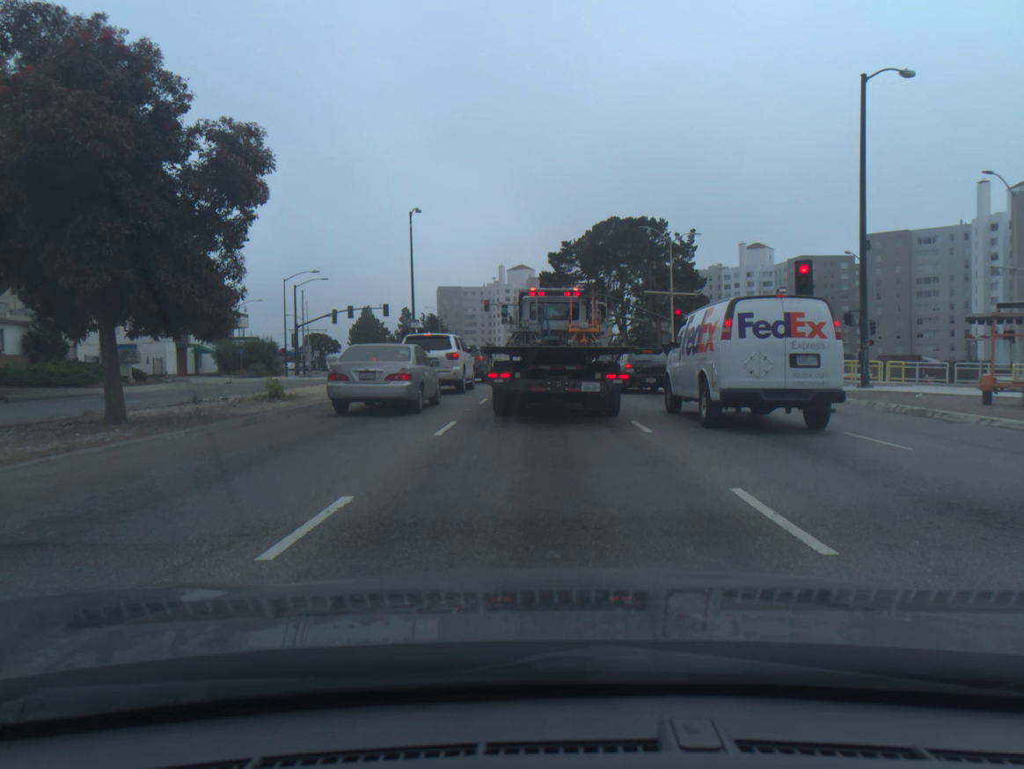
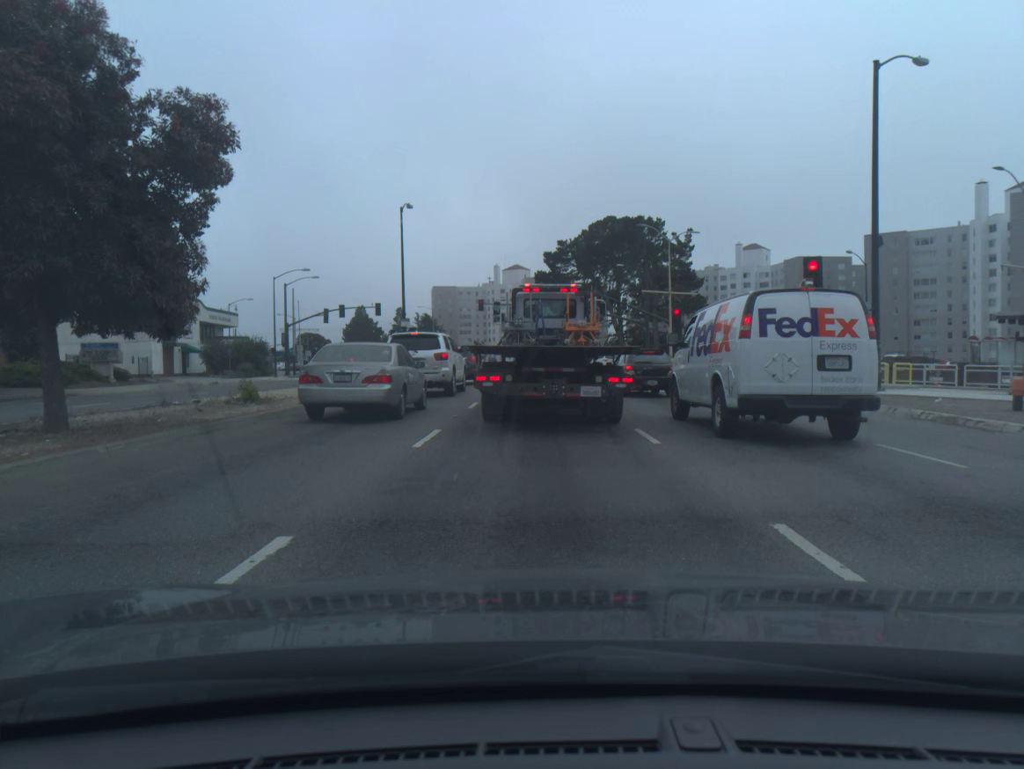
(0.0, +1.5) m; 0°
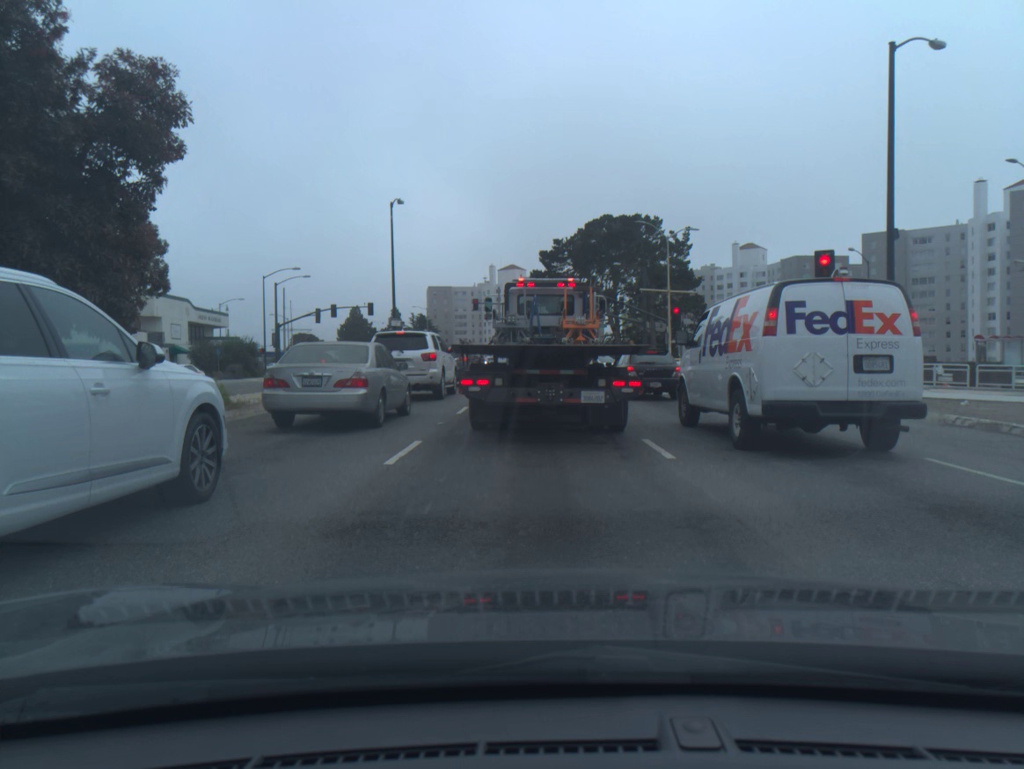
(0.0, +1.6) m; 0°
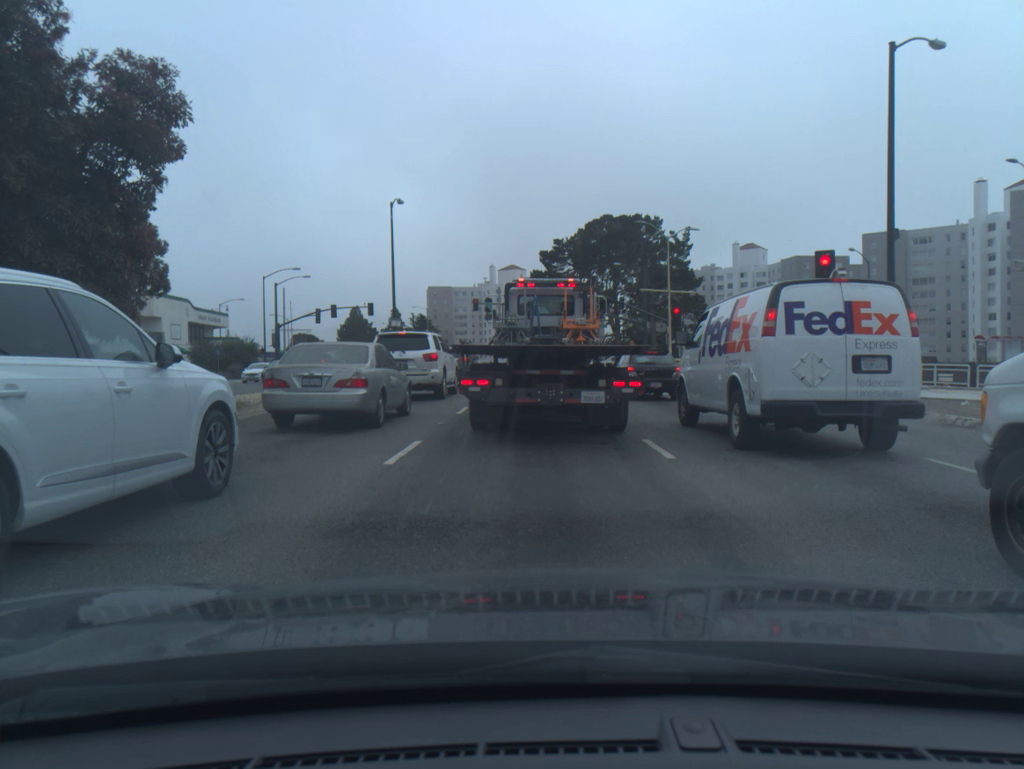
(0.0, 0.0) m; 0°
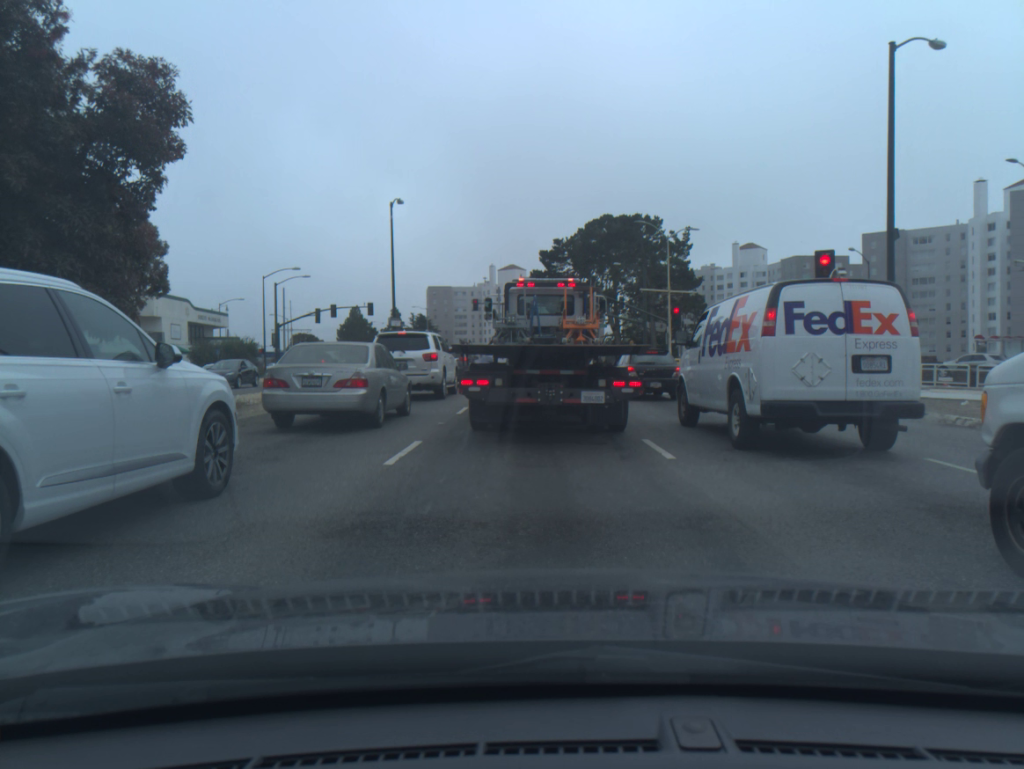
(0.0, 0.0) m; 0°
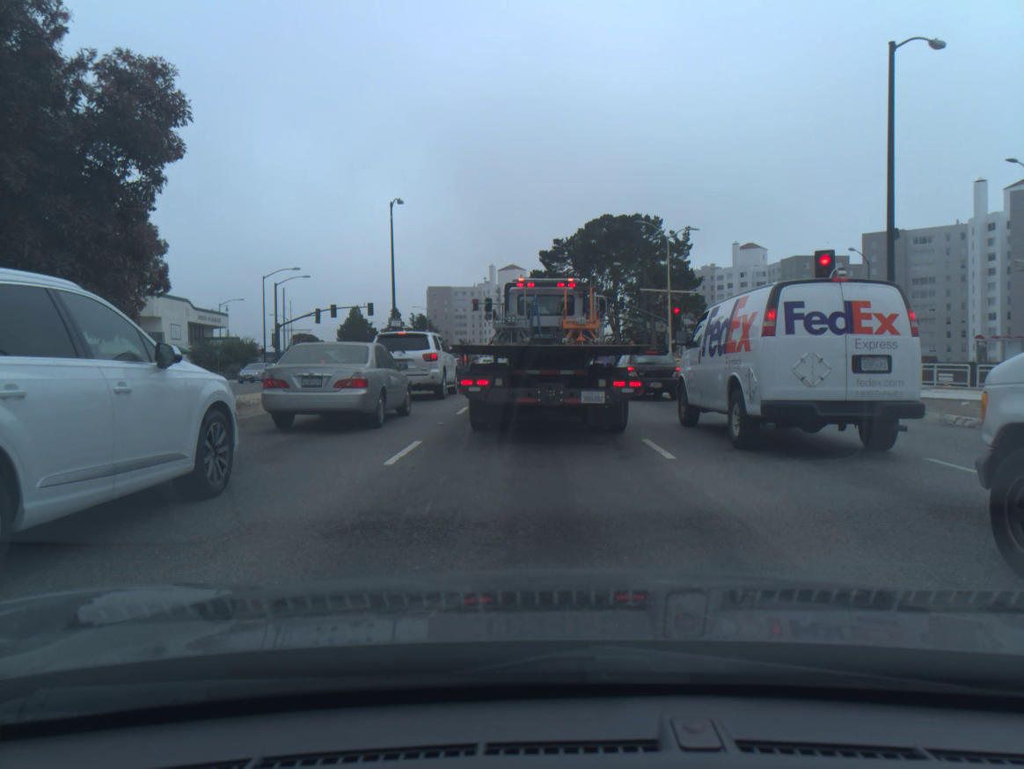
(0.0, 0.0) m; 0°
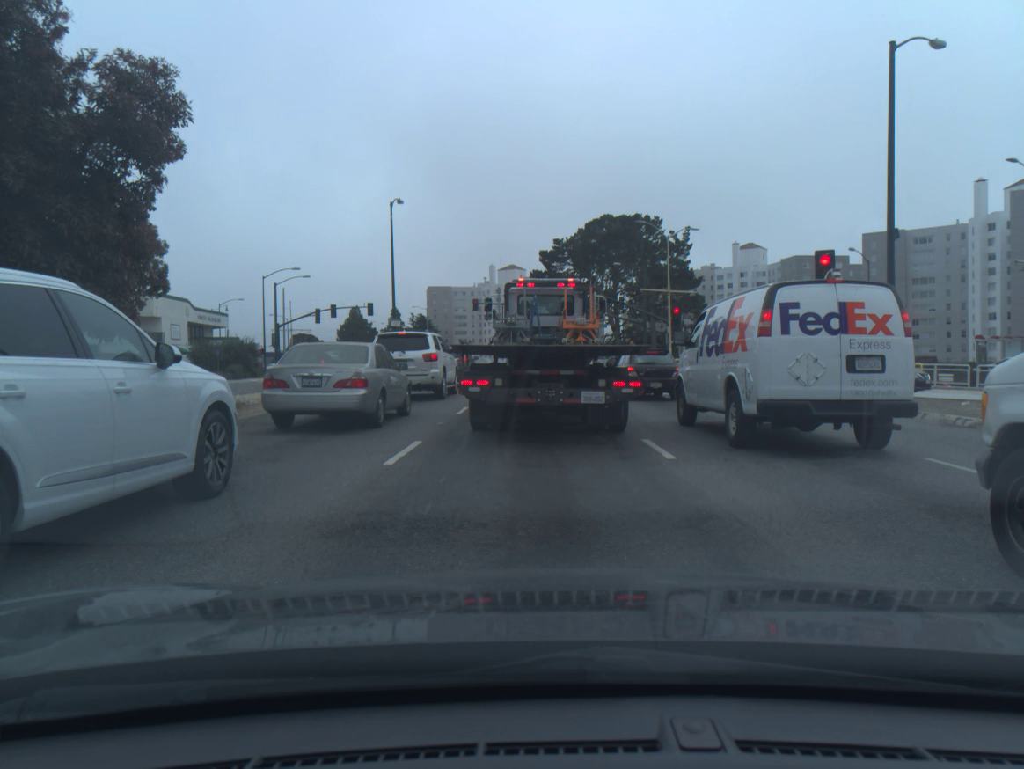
(0.0, 0.0) m; 0°
